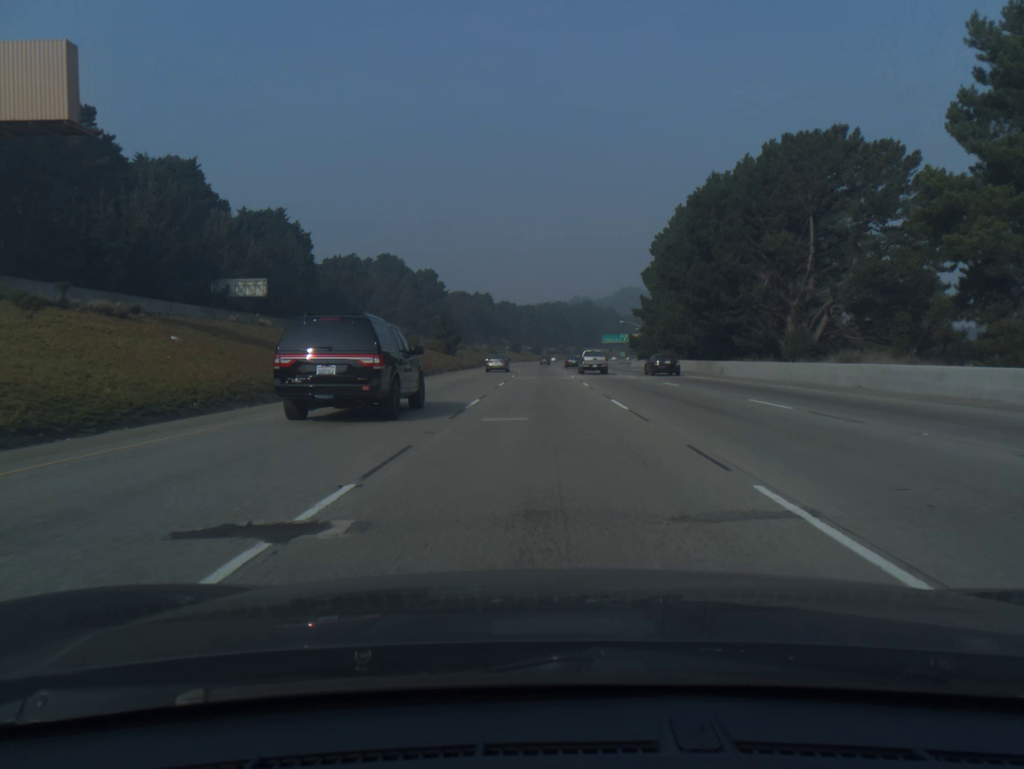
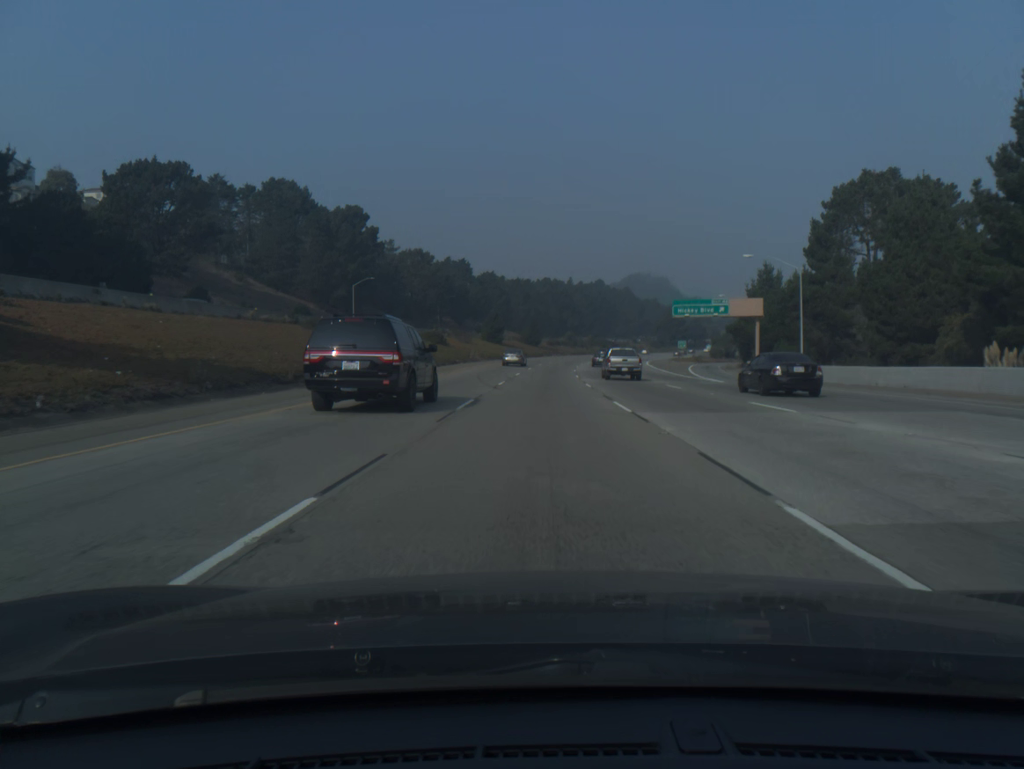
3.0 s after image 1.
(+0.1, +102.9) m; 0°
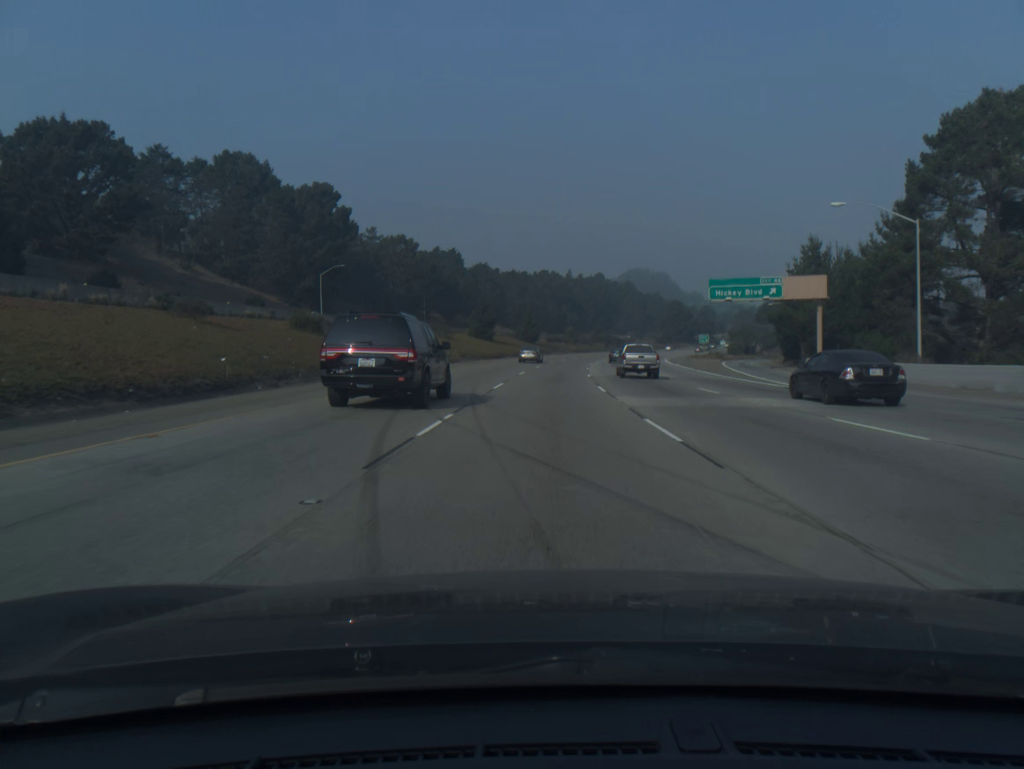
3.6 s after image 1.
(0.0, +20.7) m; 0°
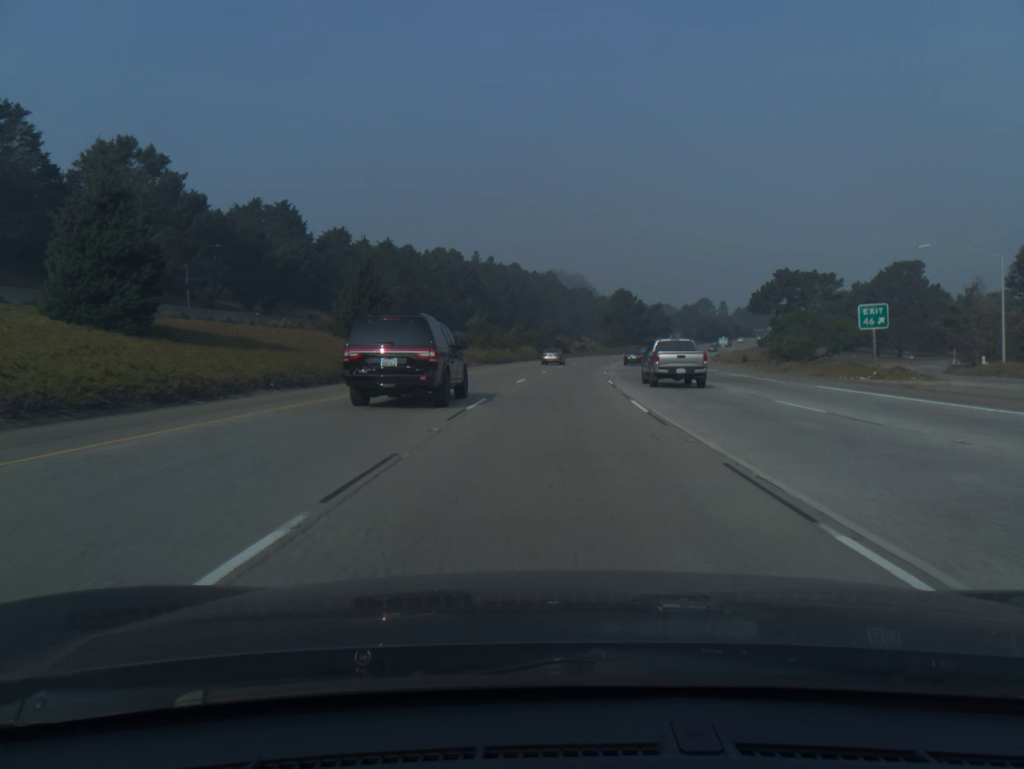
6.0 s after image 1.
(+3.5, +82.3) m; +6°
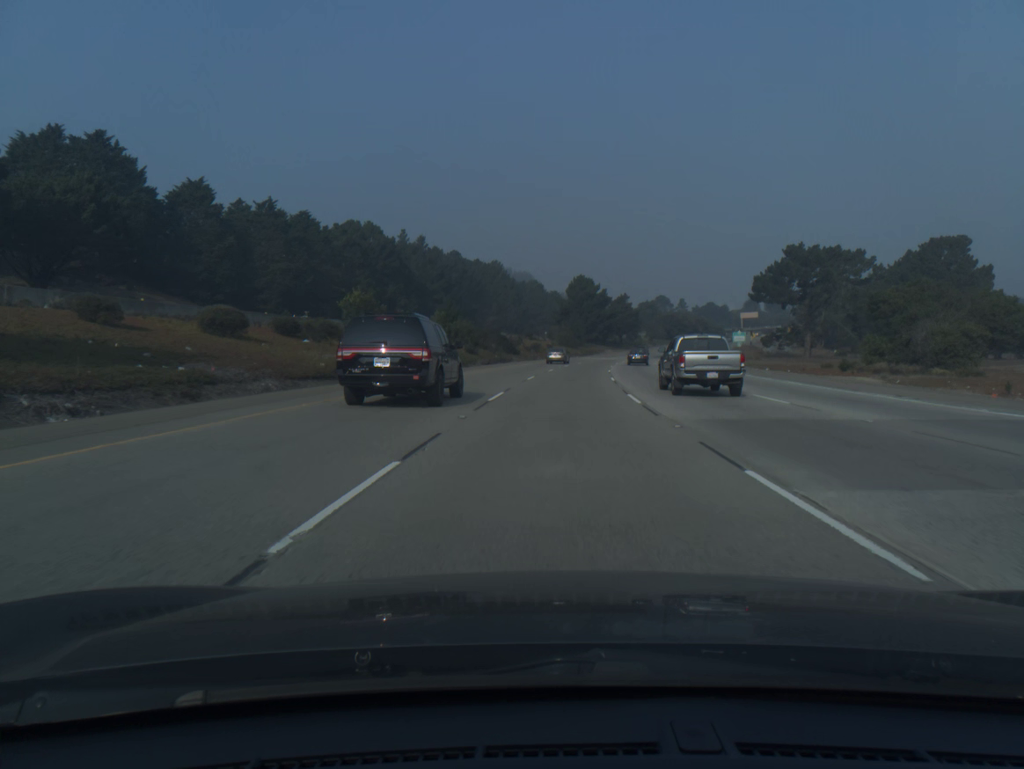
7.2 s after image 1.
(+1.4, +40.9) m; +4°
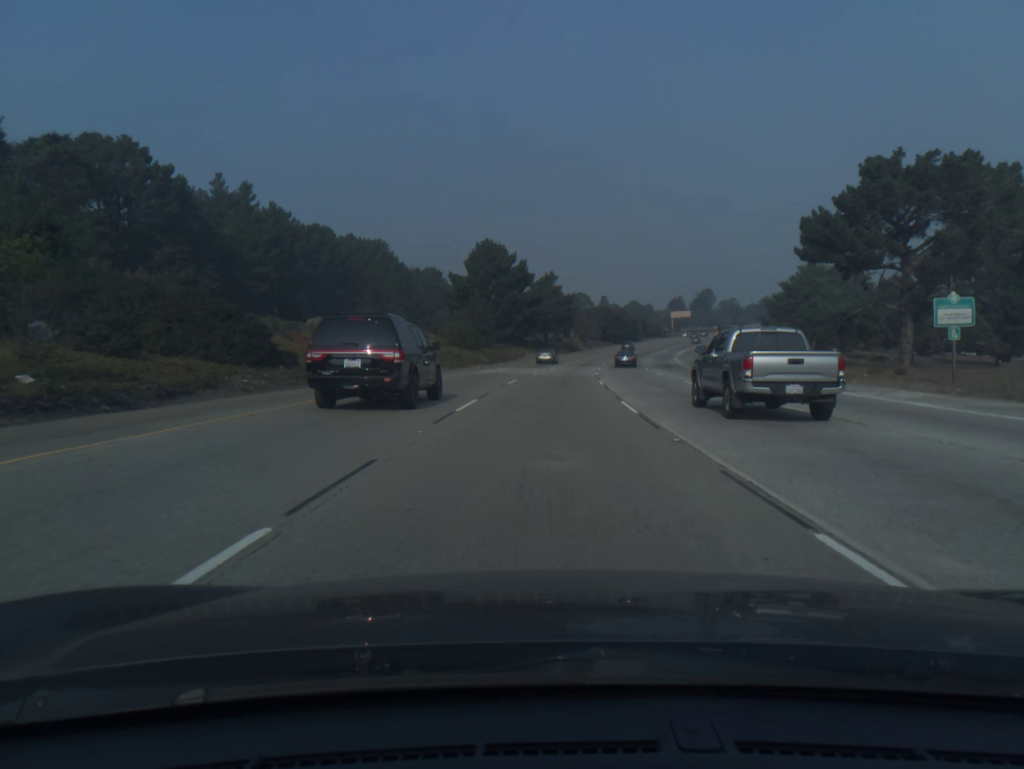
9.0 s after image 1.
(+3.5, +61.1) m; +7°
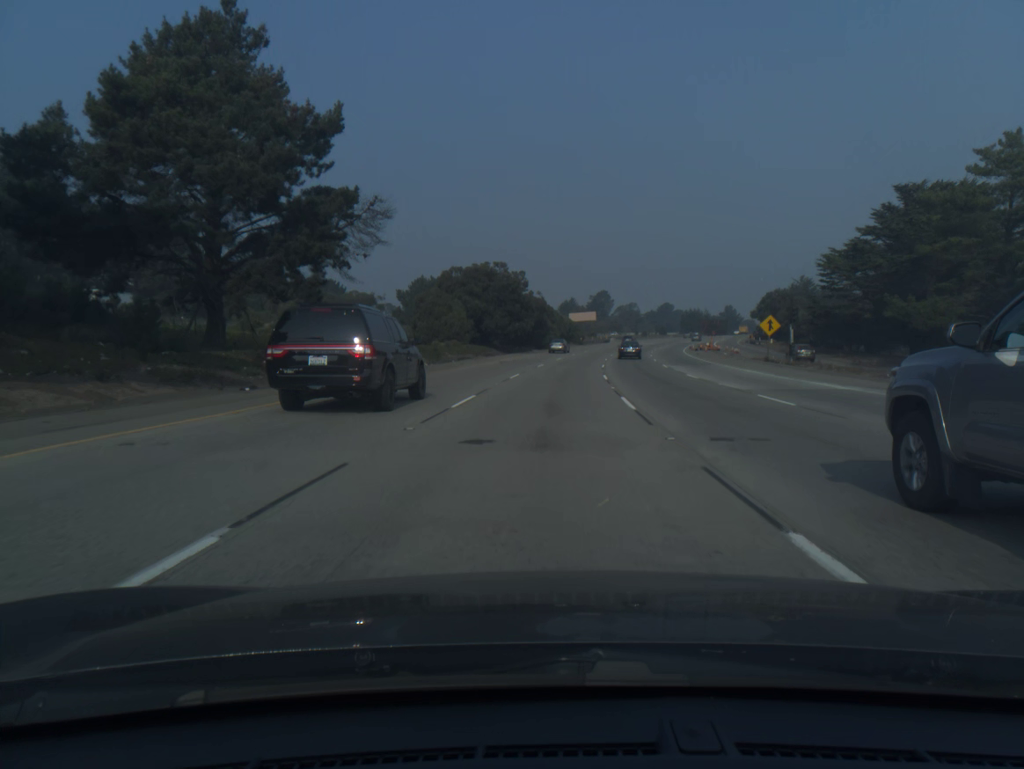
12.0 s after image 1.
(+8.1, +101.7) m; +9°
